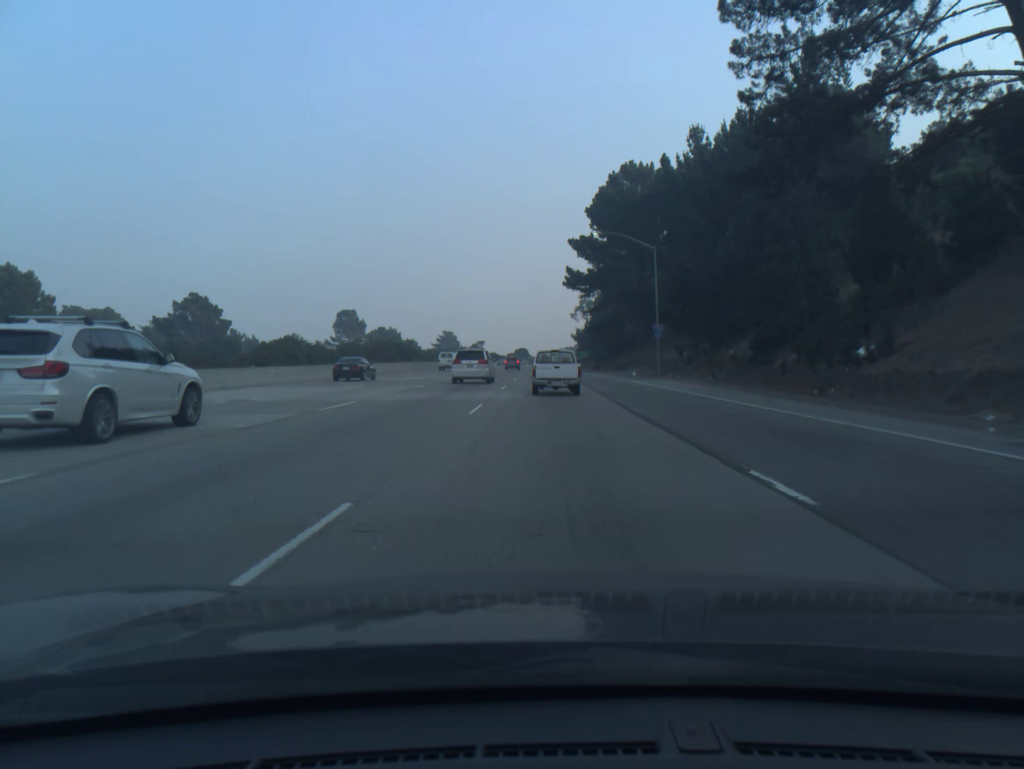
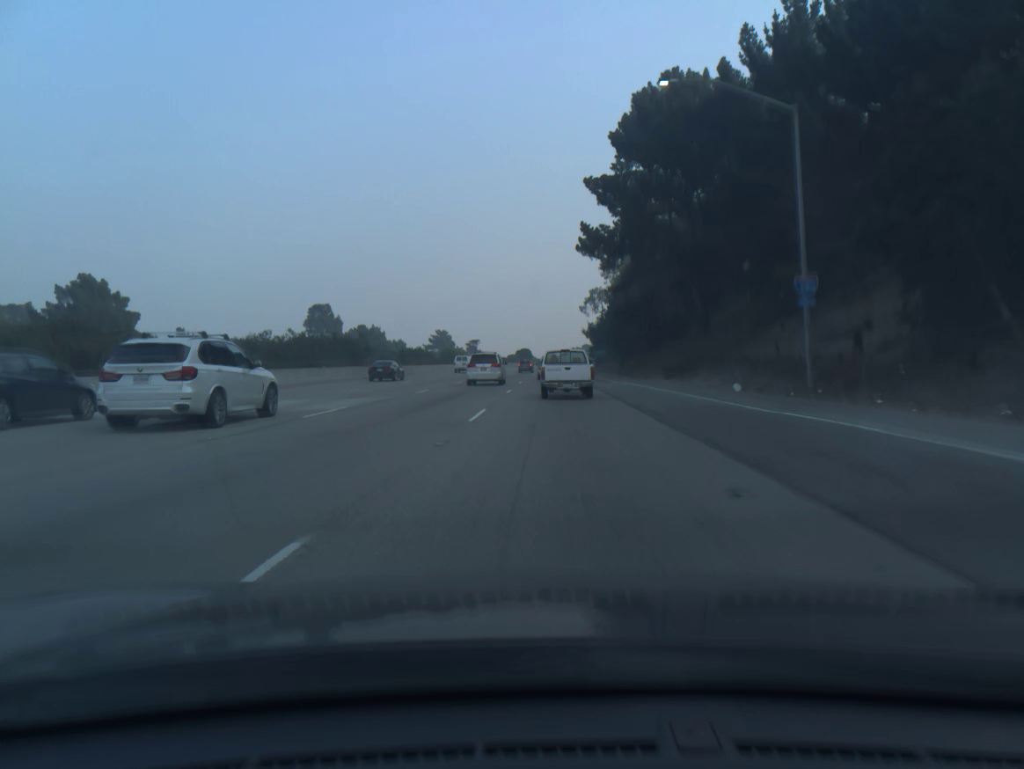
(-0.1, +31.0) m; 0°
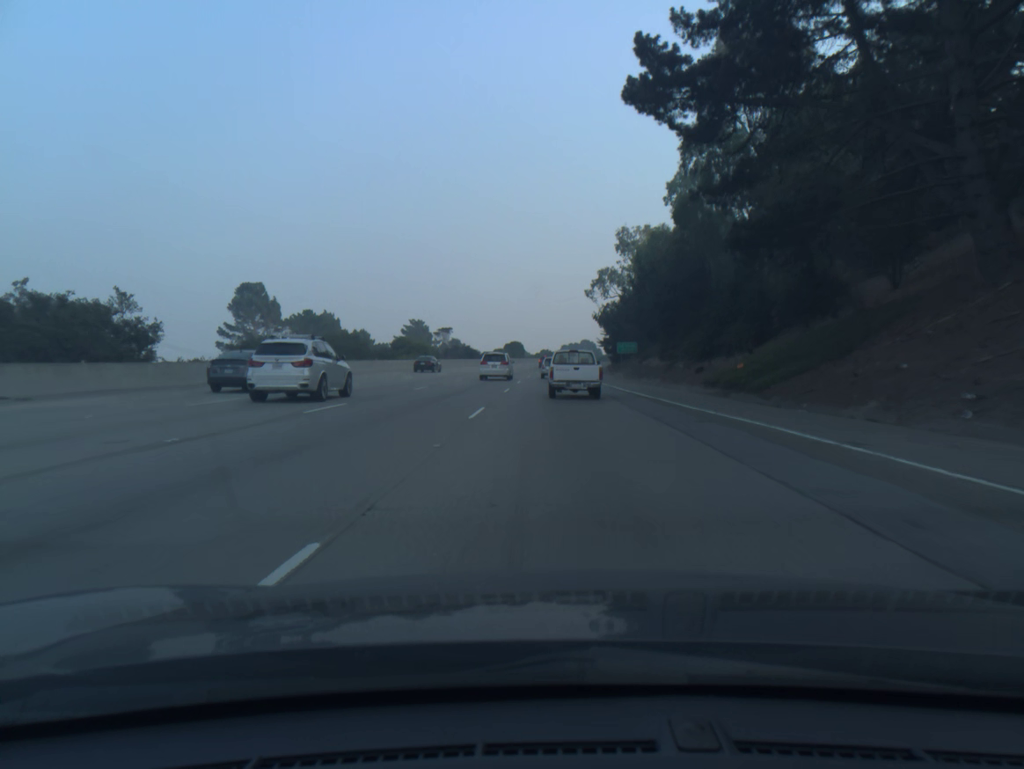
(+0.1, +43.9) m; 0°
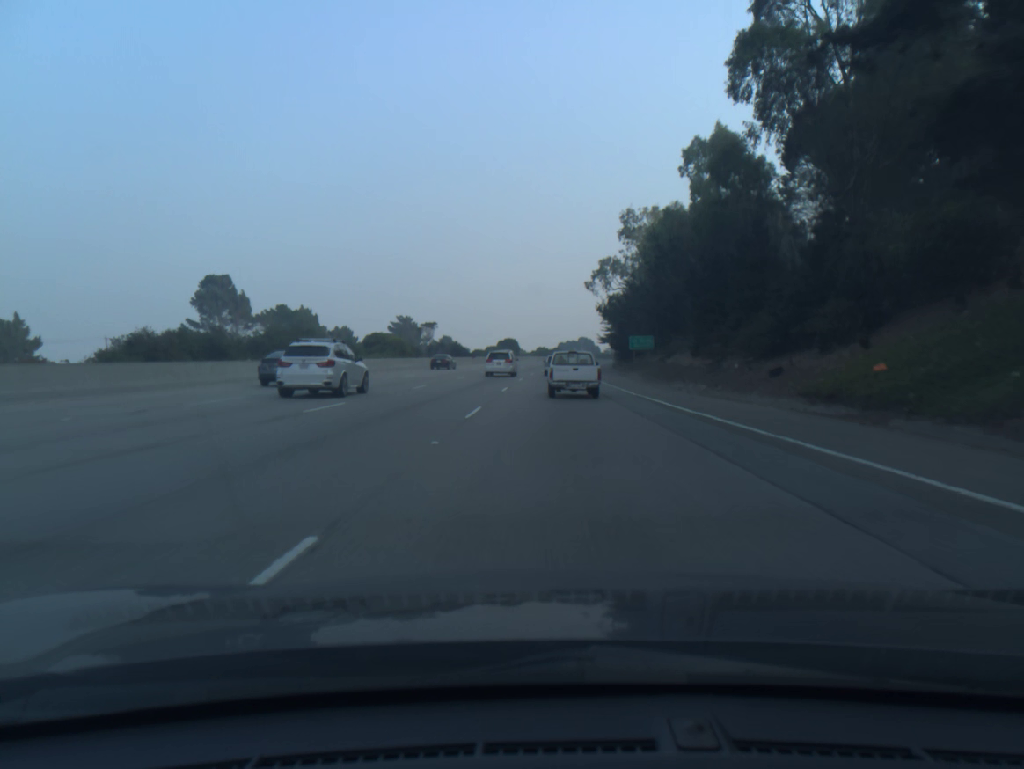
(0.0, +14.3) m; 0°
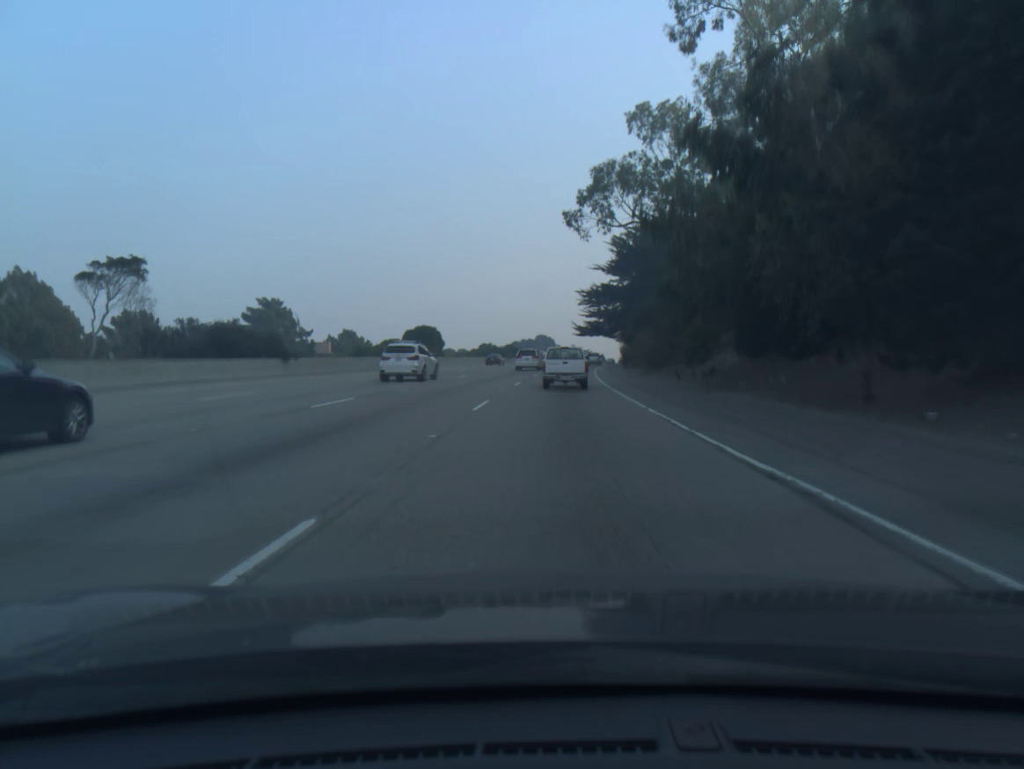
(+1.5, +72.5) m; +3°
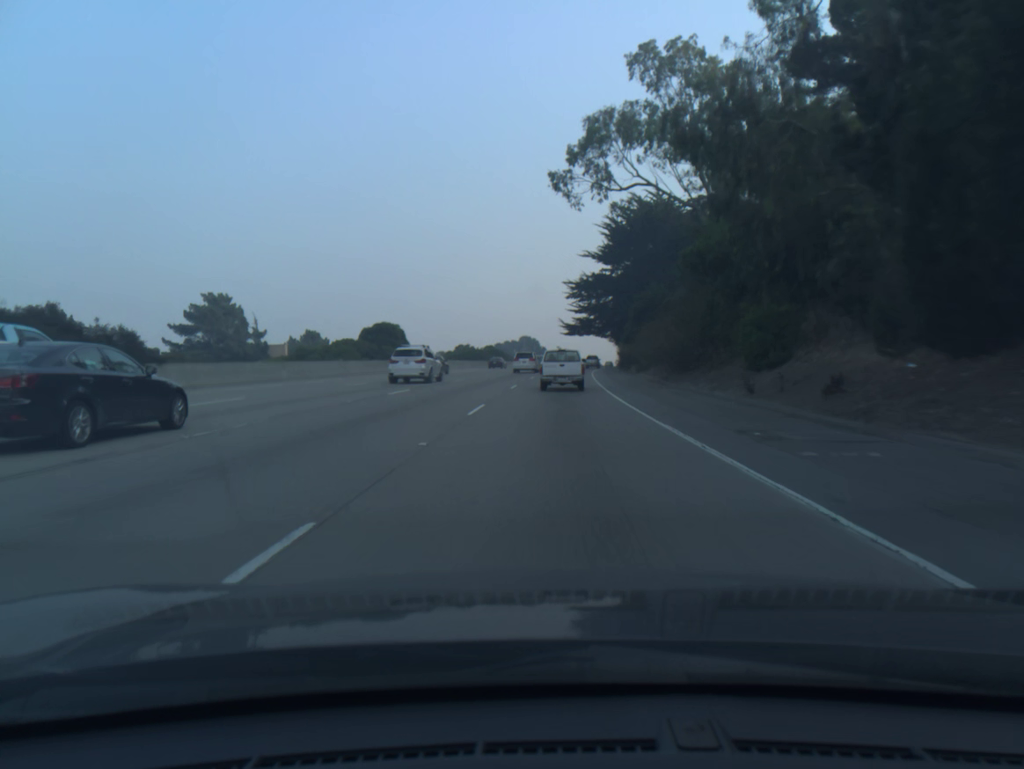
(+0.1, +14.8) m; +1°
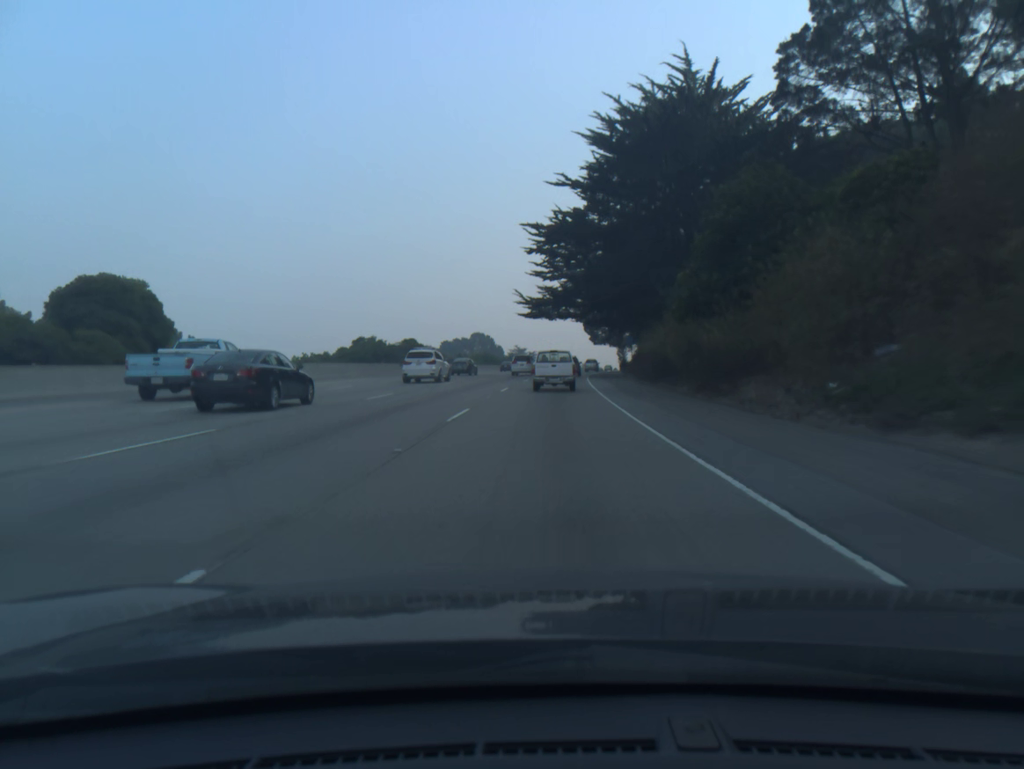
(+1.1, +44.8) m; +3°
